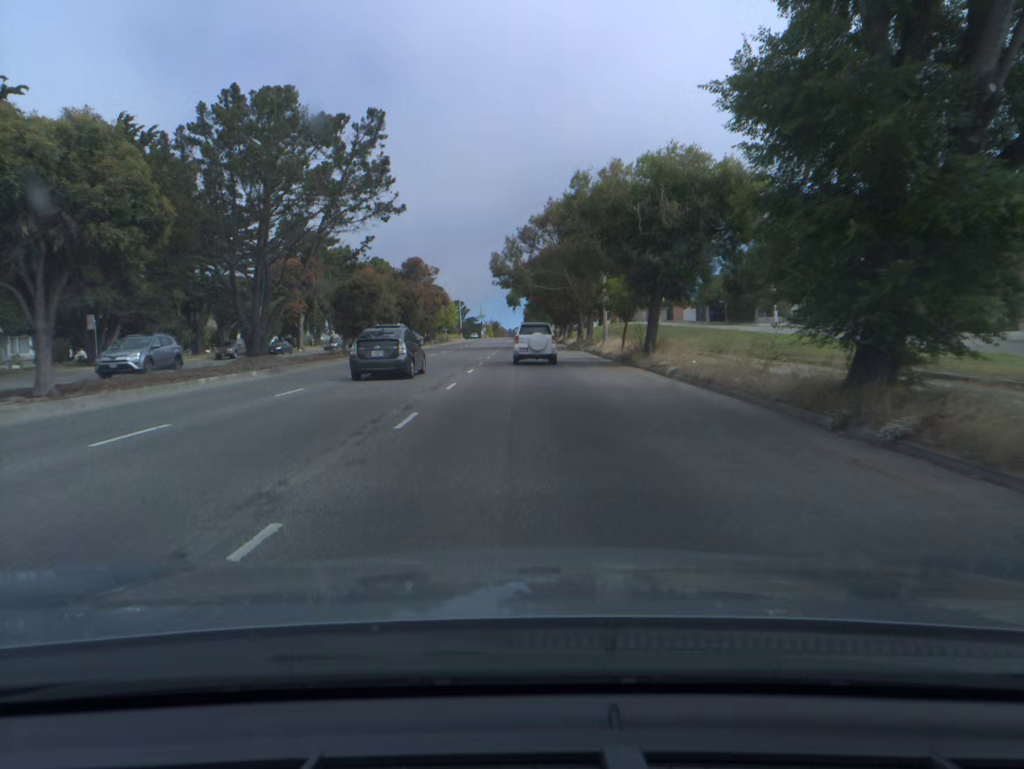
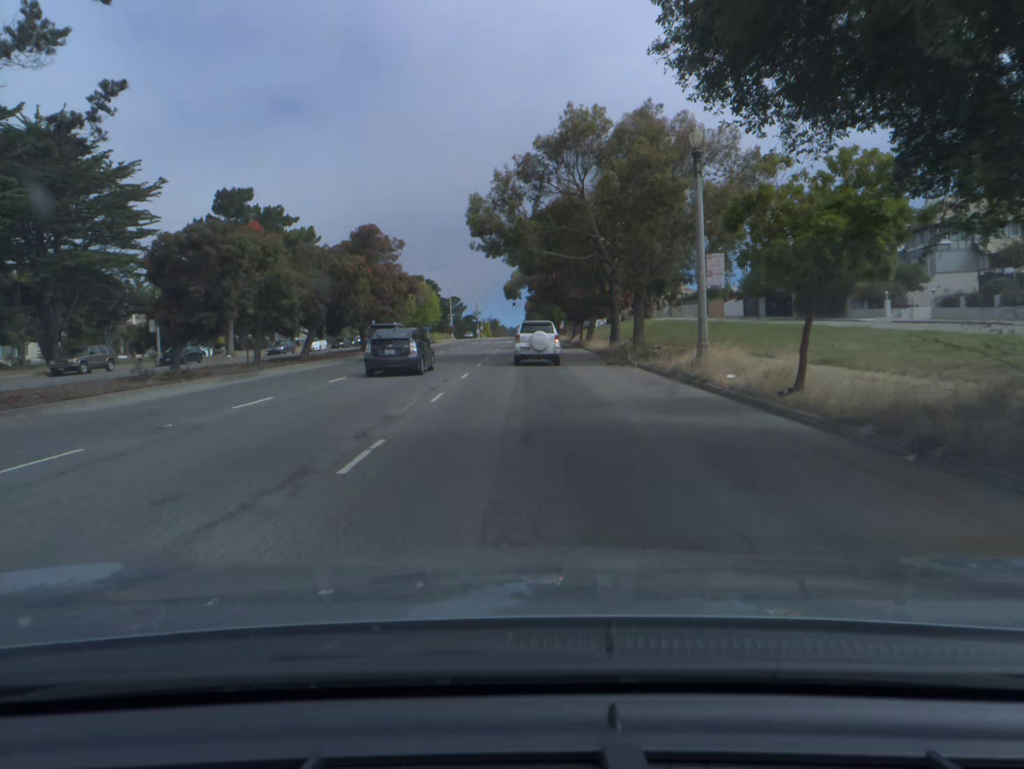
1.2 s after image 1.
(0.0, +24.3) m; 0°
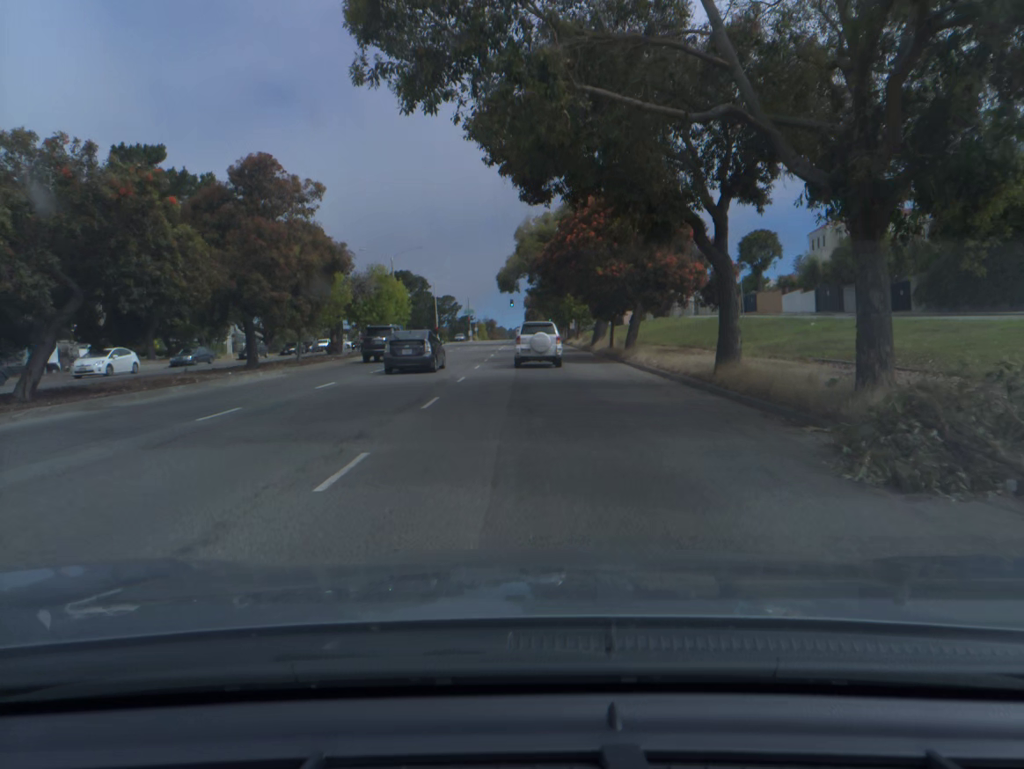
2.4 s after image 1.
(0.0, +23.0) m; 0°
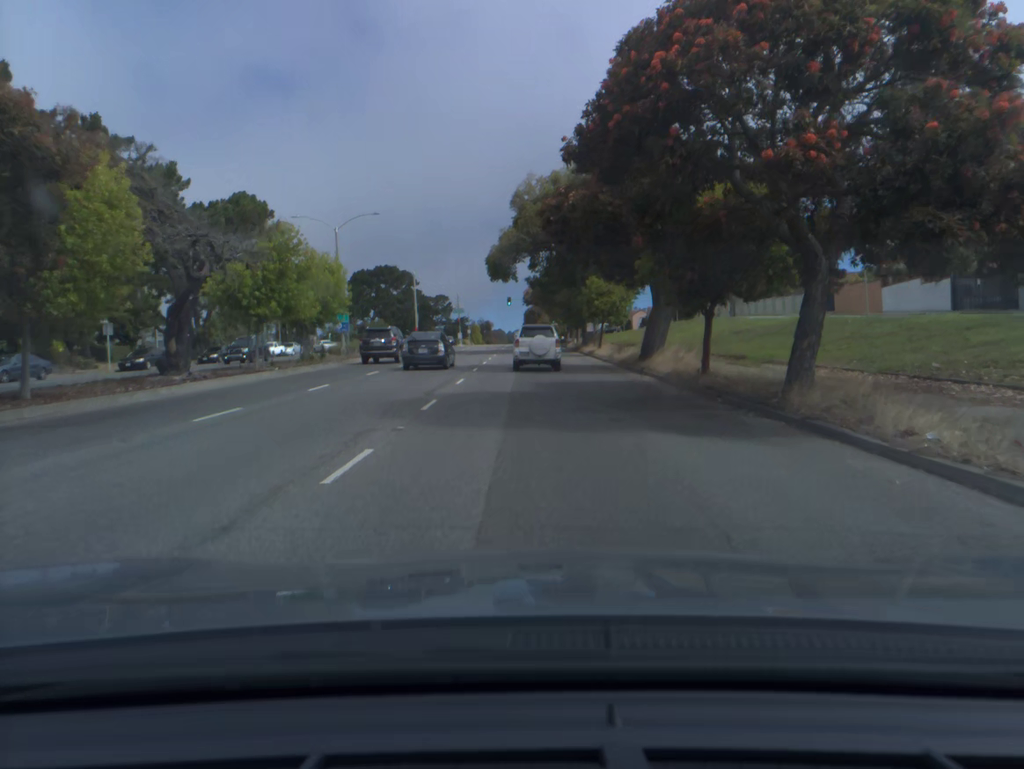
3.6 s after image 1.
(0.0, +21.9) m; 0°
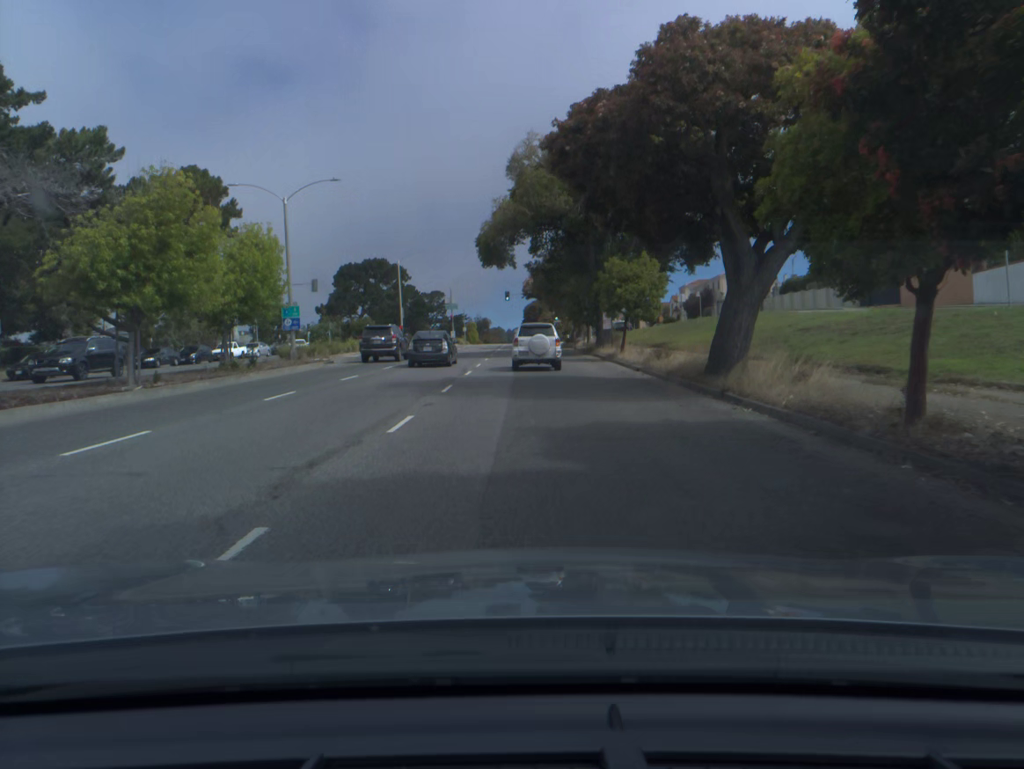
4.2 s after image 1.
(0.0, +10.7) m; 0°
